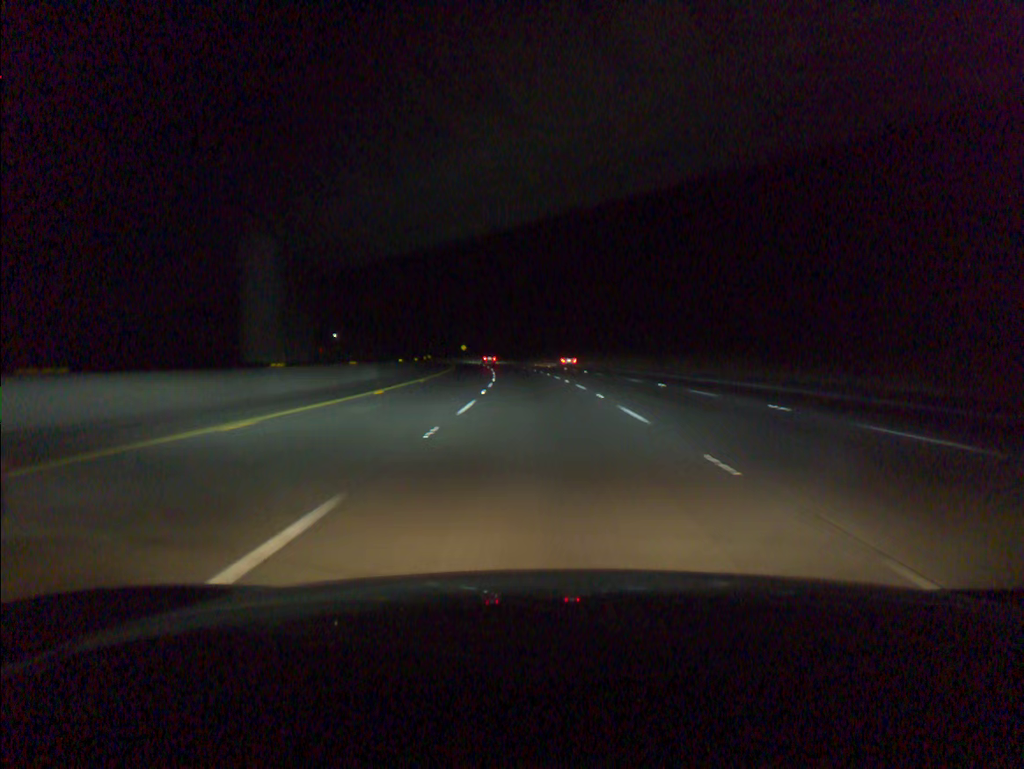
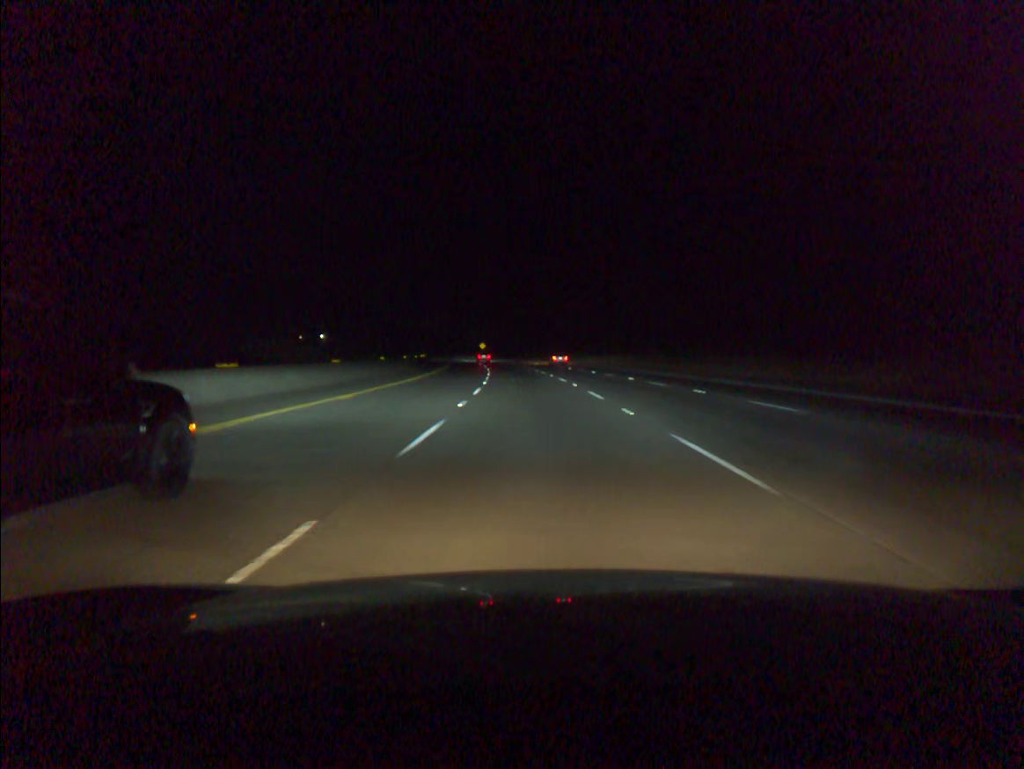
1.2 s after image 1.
(-0.6, +36.6) m; -2°
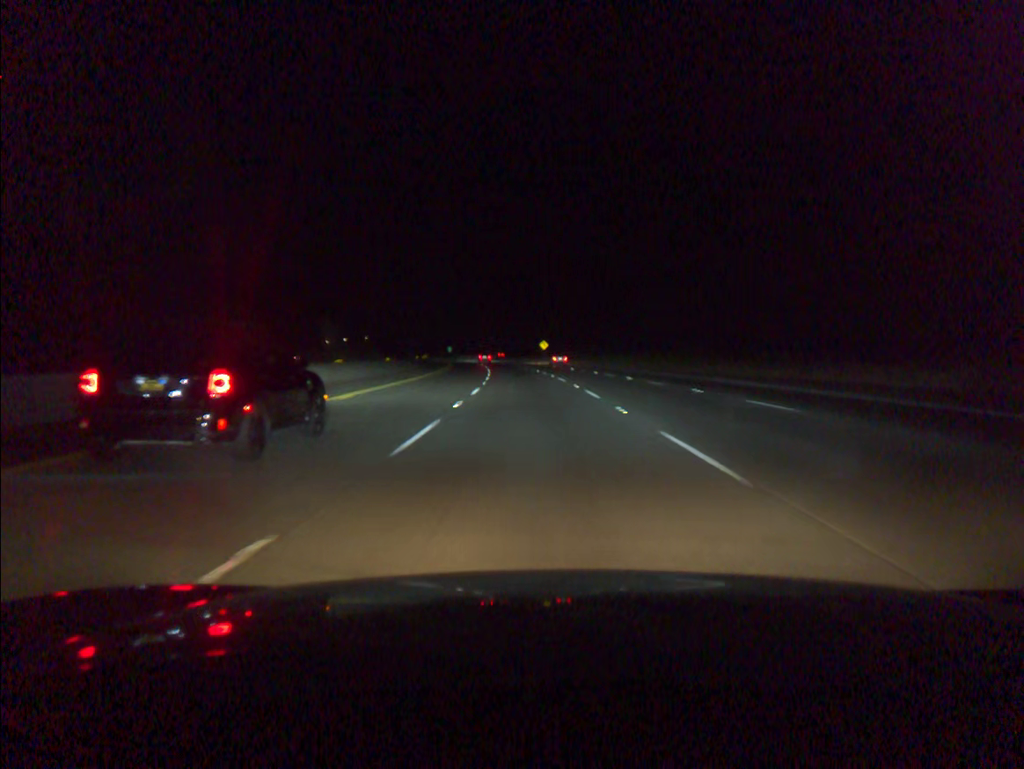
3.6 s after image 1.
(-3.2, +73.2) m; -5°
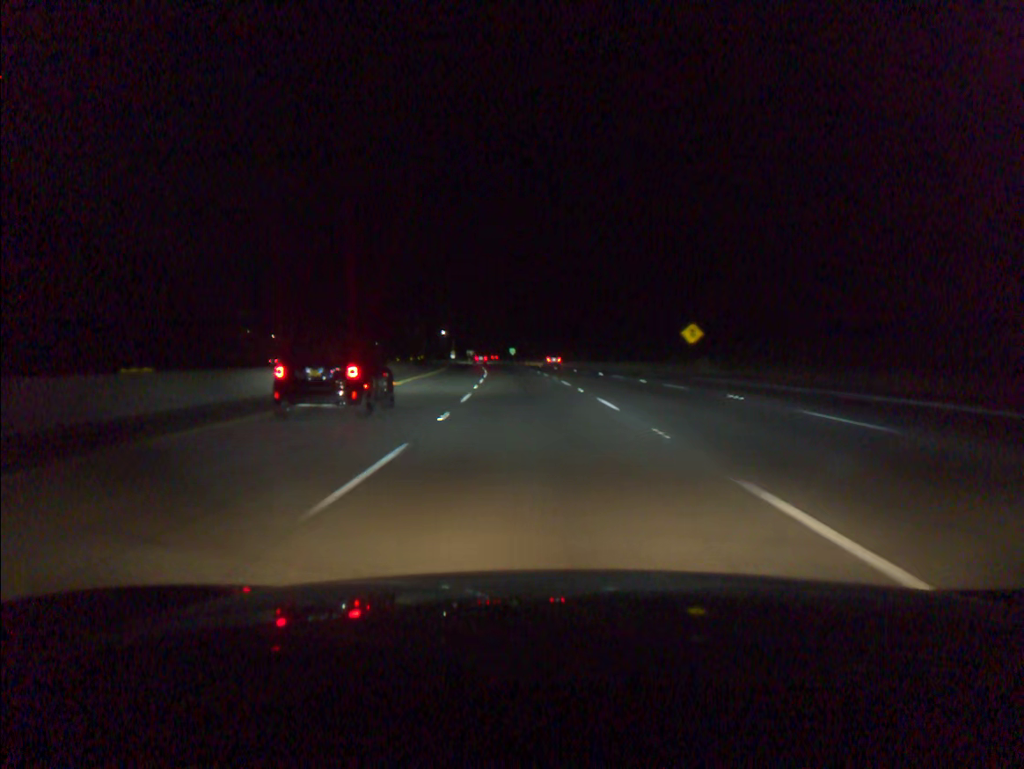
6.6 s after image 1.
(-5.0, +91.0) m; -6°
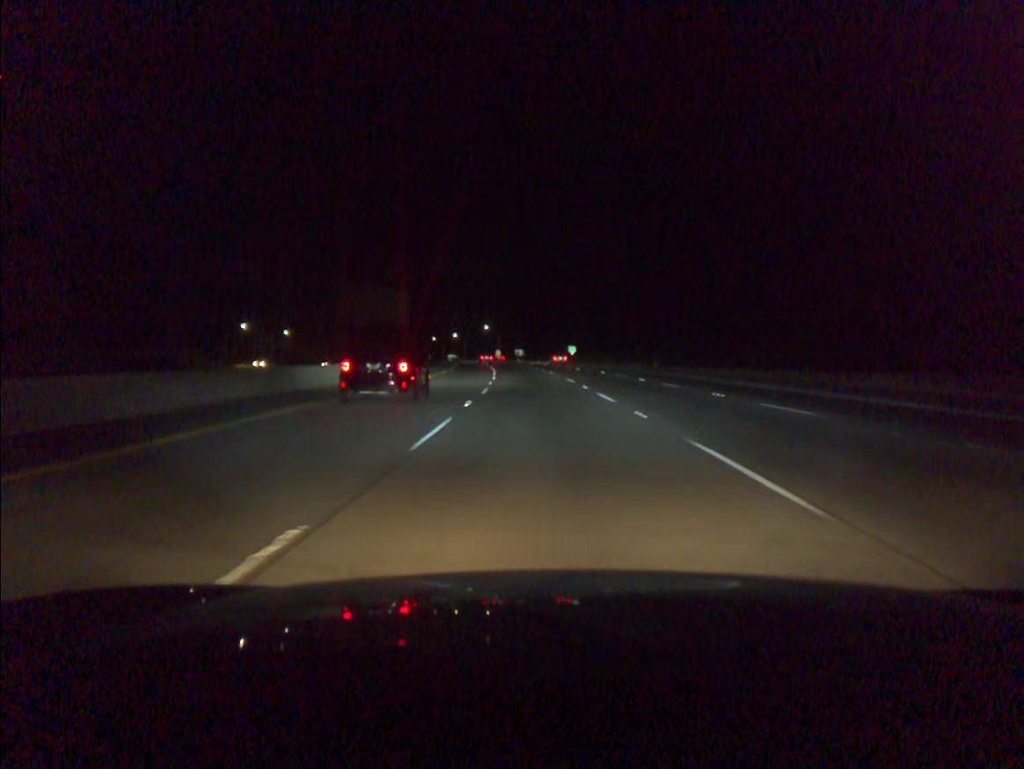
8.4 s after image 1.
(-2.1, +54.6) m; -4°
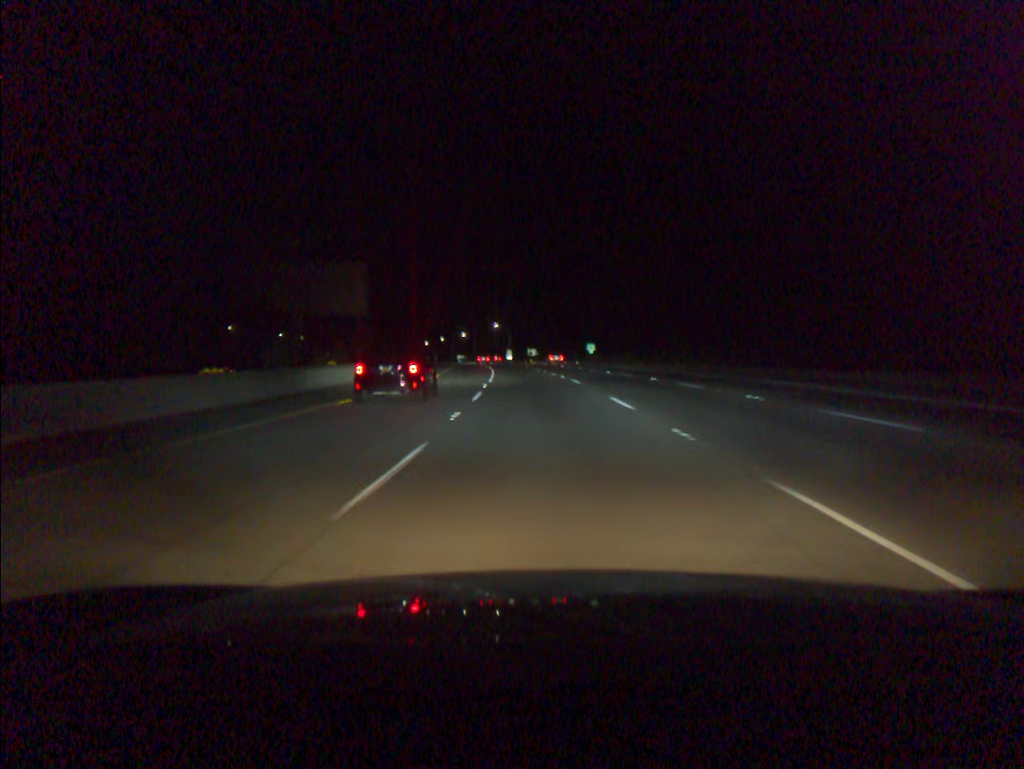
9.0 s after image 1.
(-0.2, +18.2) m; -1°
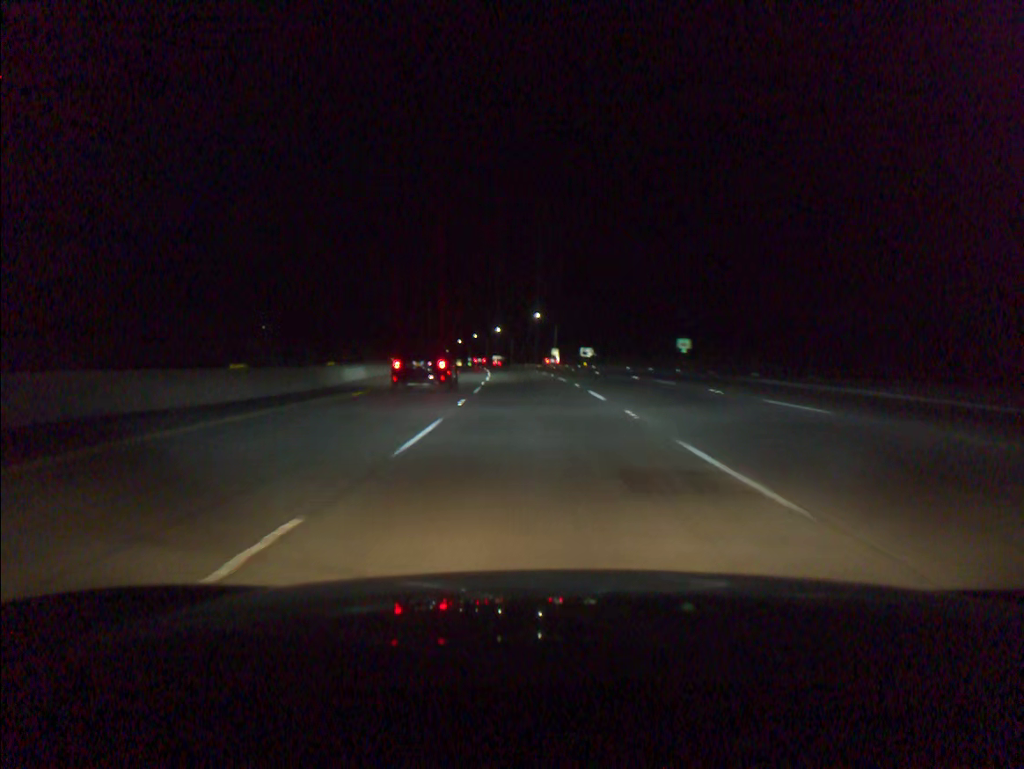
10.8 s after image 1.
(-1.6, +54.7) m; -4°
